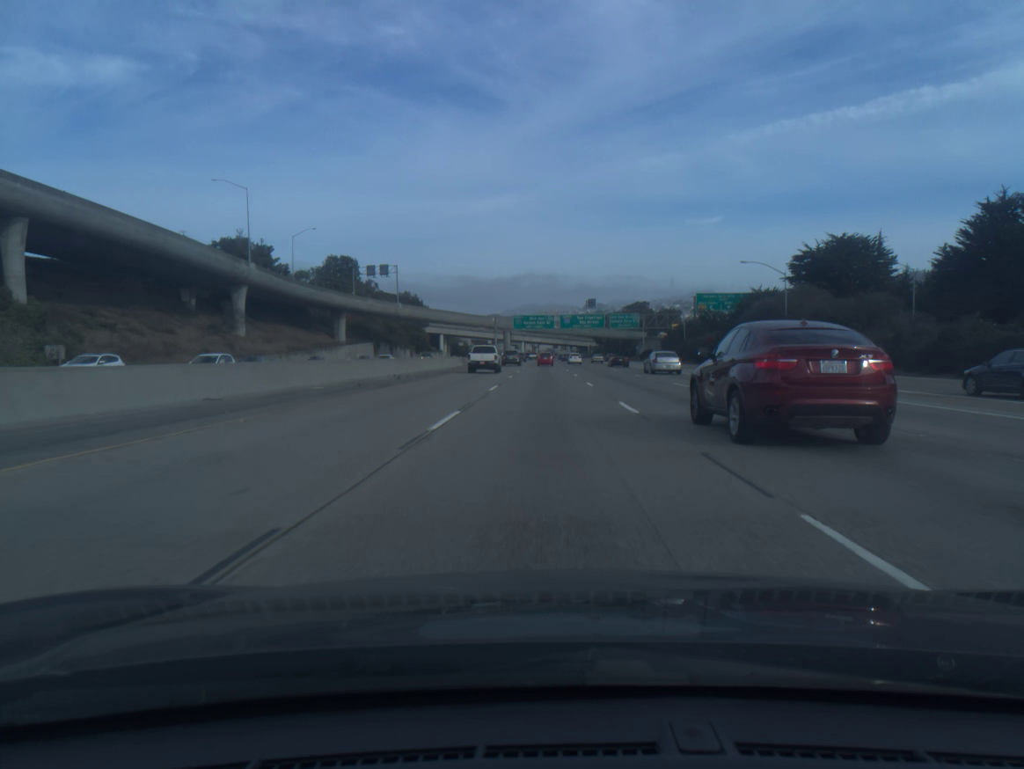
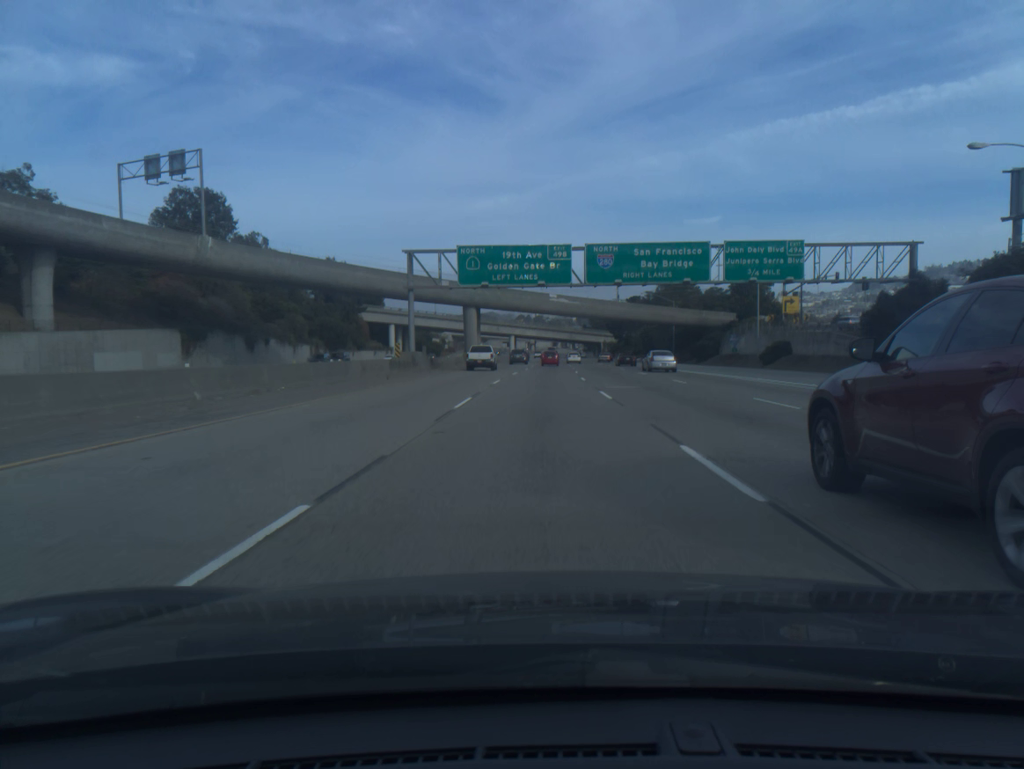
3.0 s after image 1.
(+0.4, +95.1) m; 0°
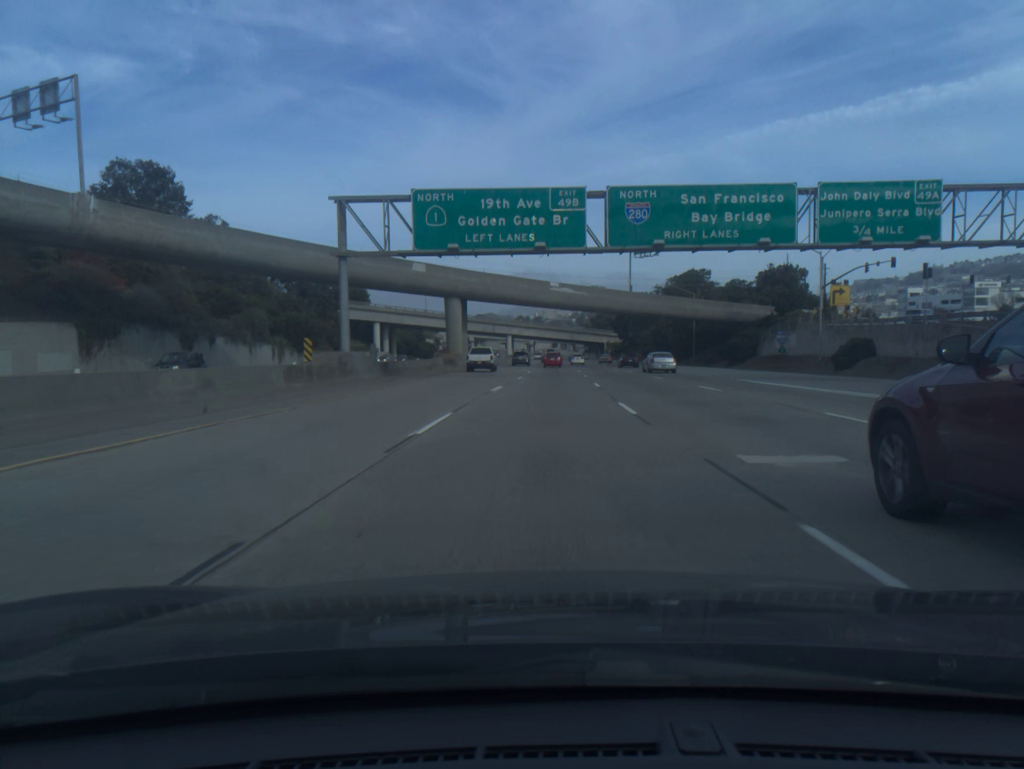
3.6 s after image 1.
(0.0, +19.0) m; 0°
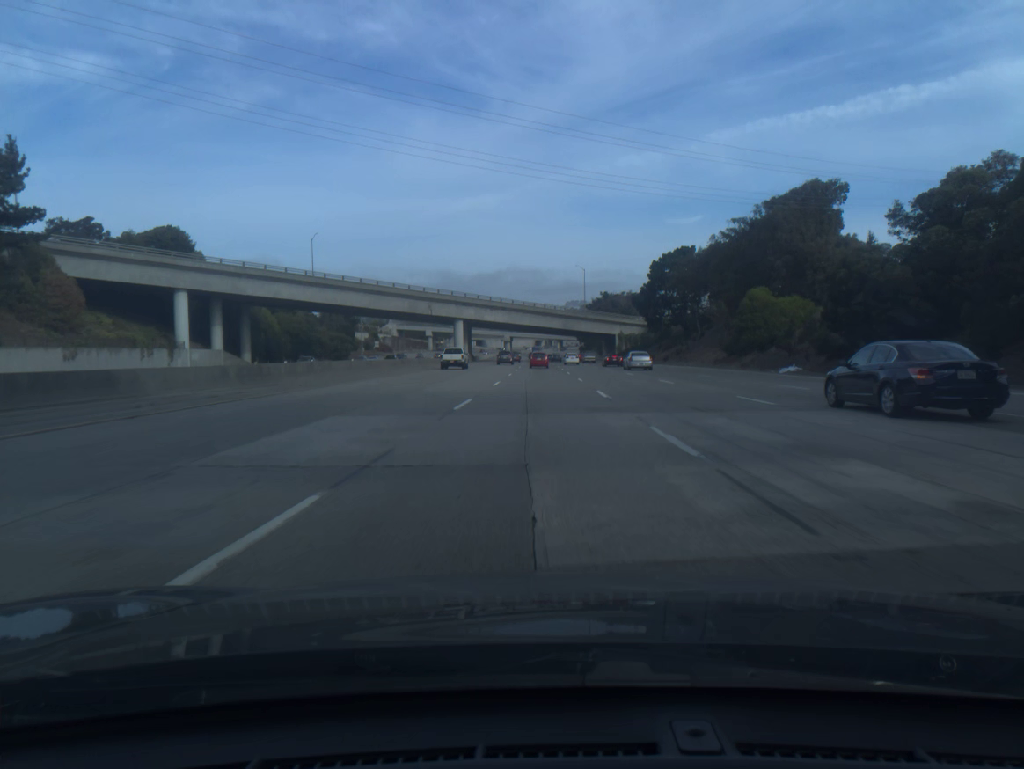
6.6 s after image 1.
(+1.6, +94.4) m; +1°
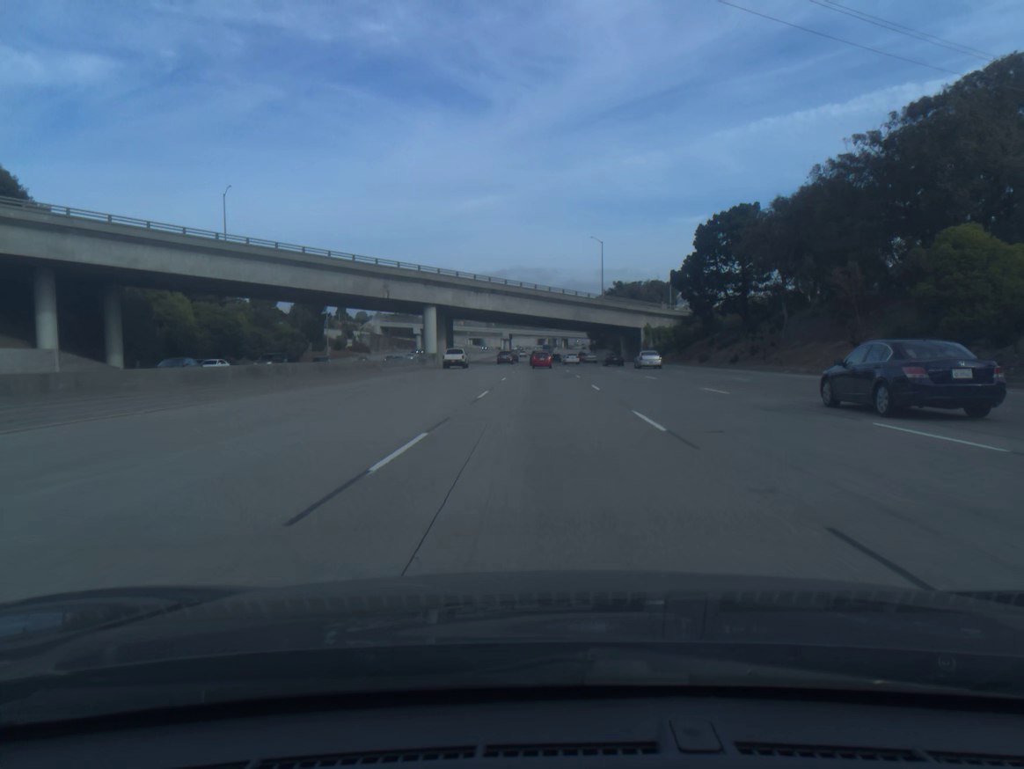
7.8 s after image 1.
(-0.1, +37.4) m; 0°
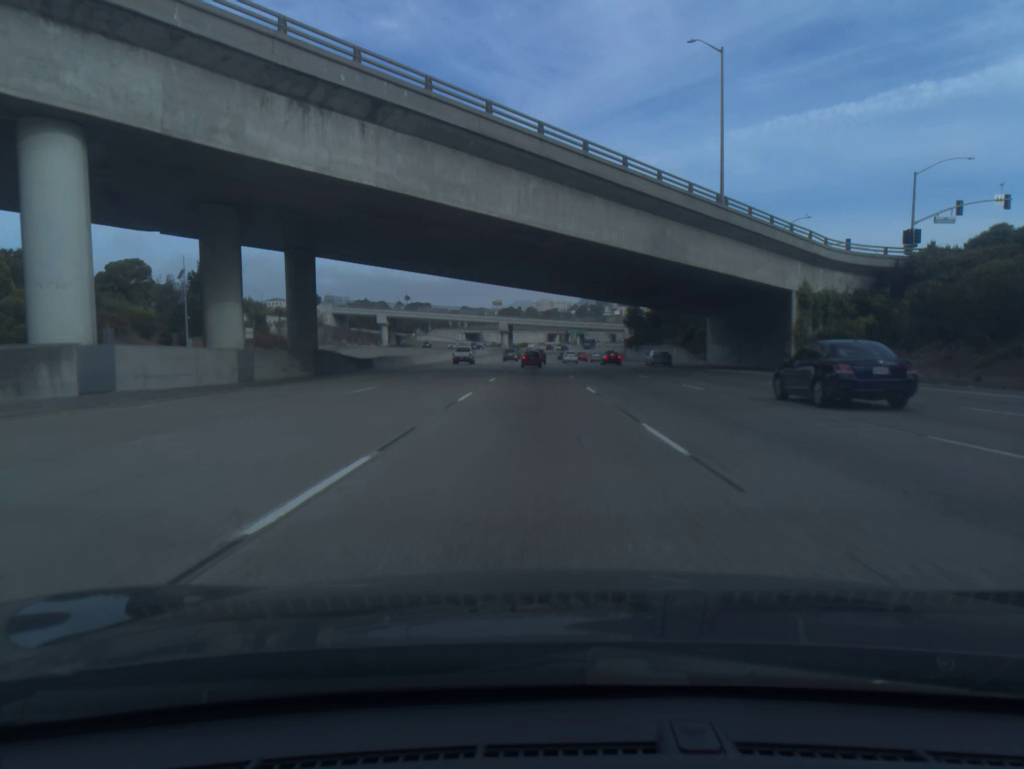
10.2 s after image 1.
(-0.2, +74.1) m; -1°
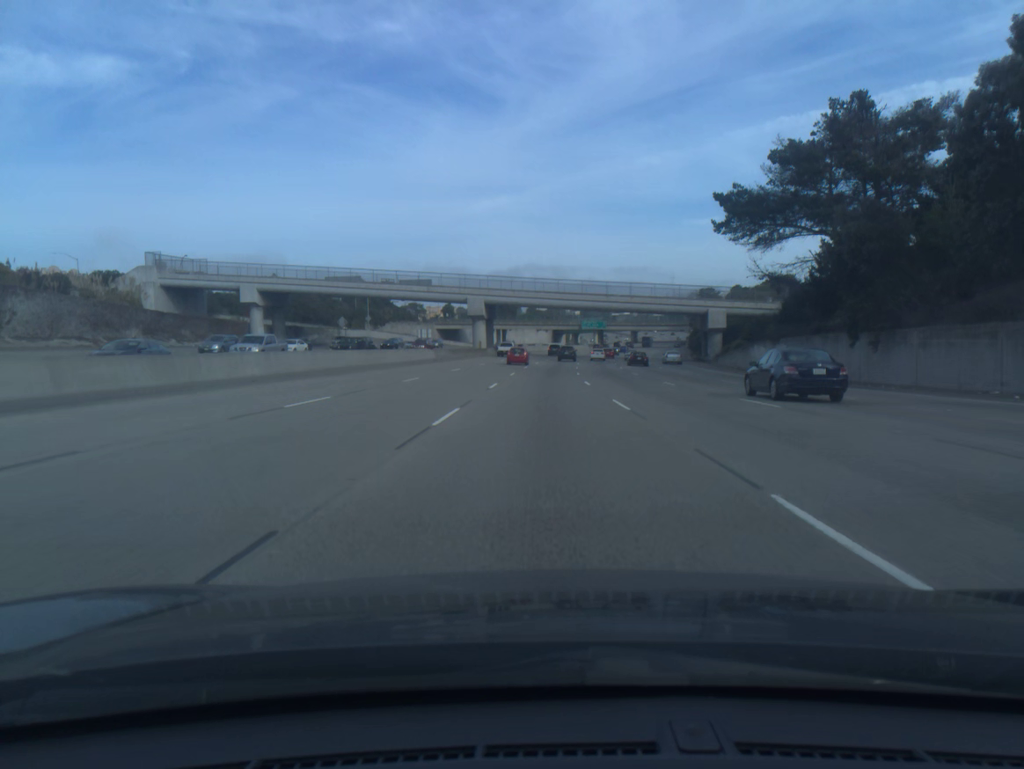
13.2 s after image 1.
(-0.6, +91.8) m; 0°
